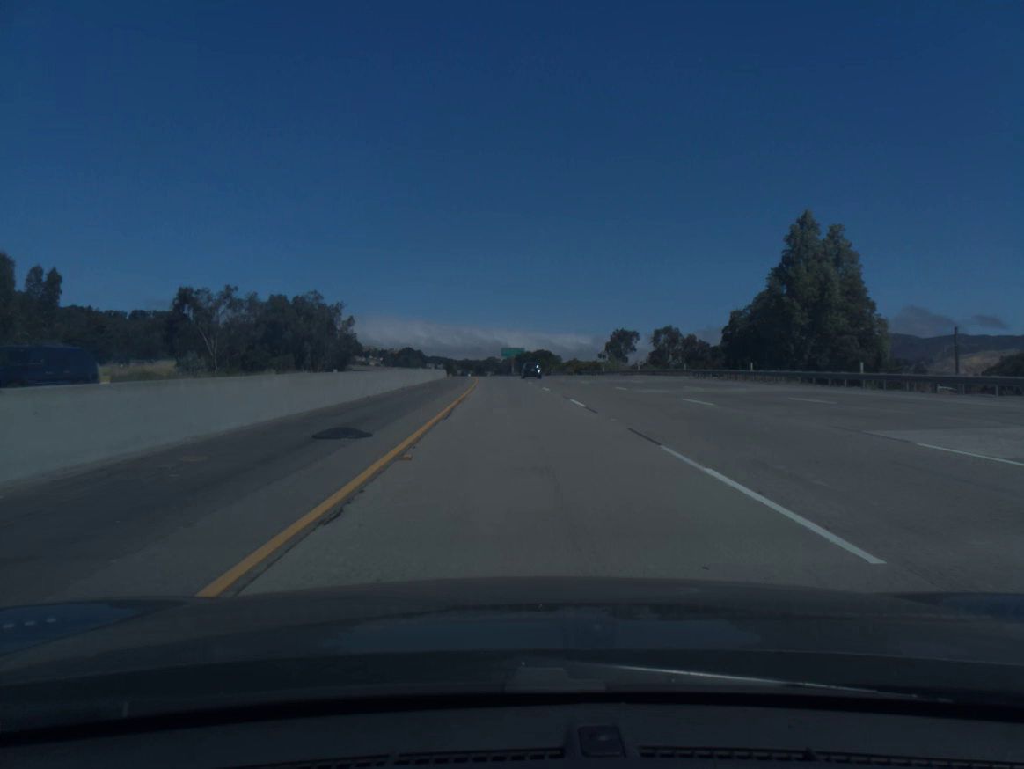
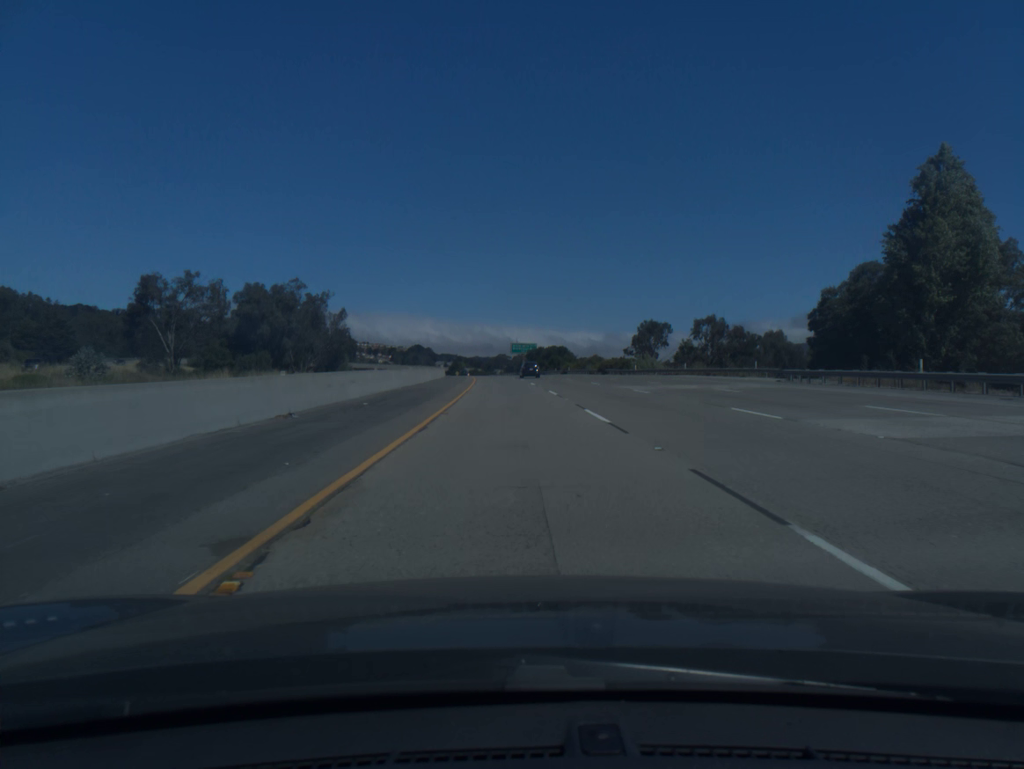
(-0.1, +20.2) m; -1°
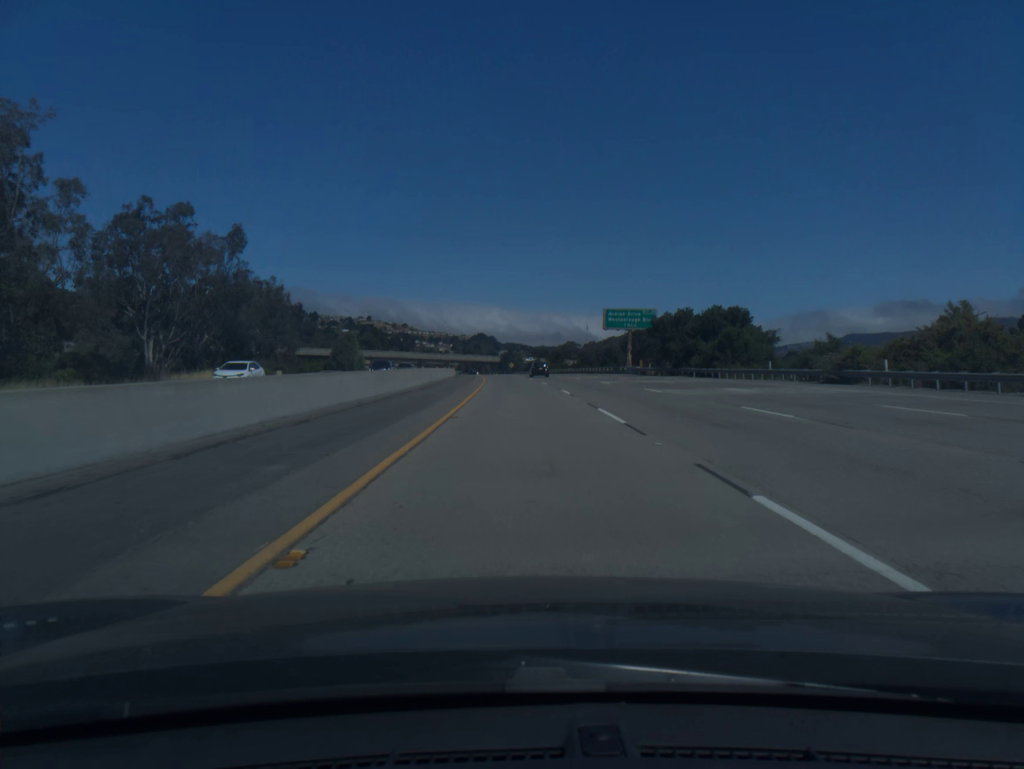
(-4.3, +101.4) m; -5°
